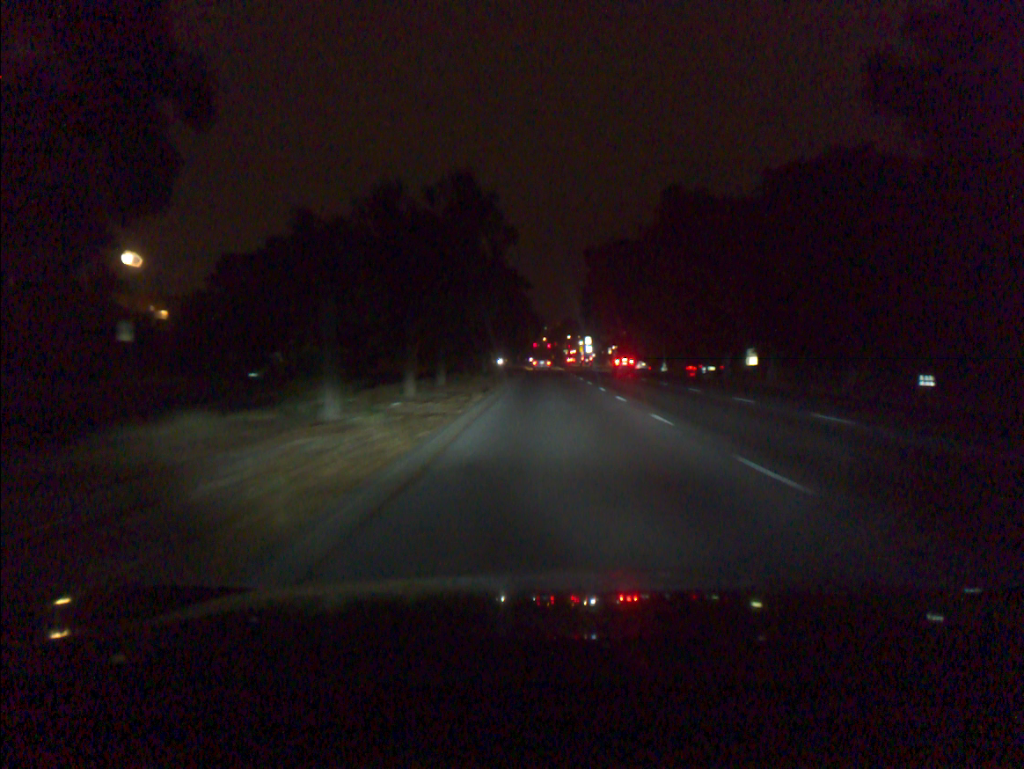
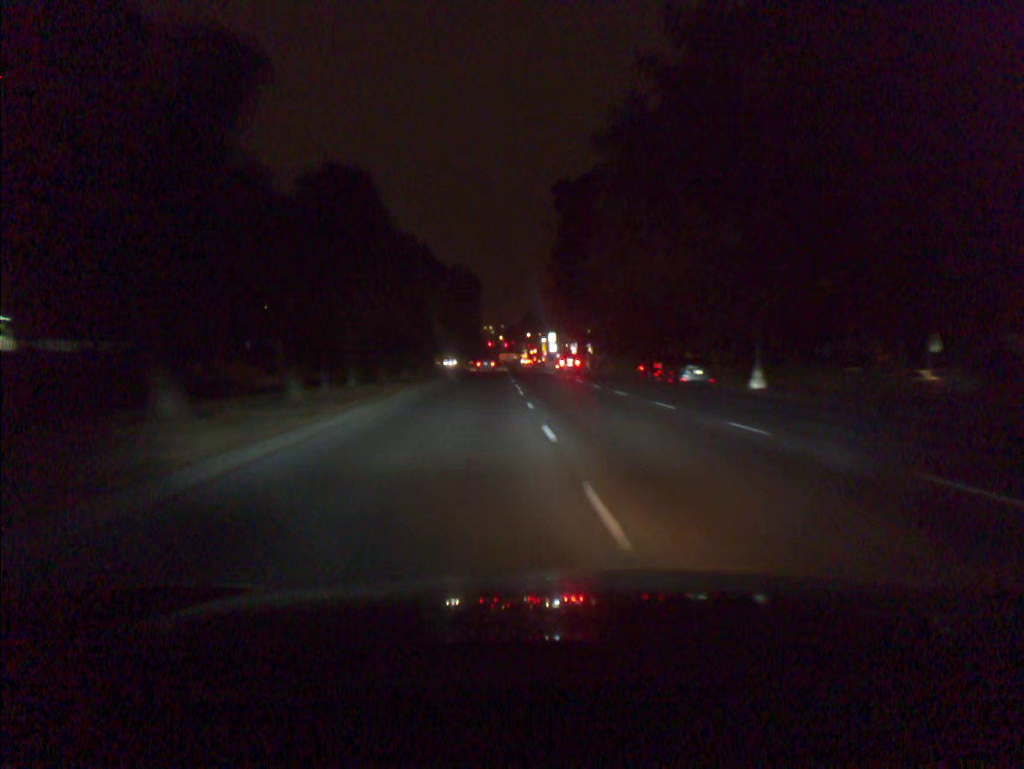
(+1.5, +45.9) m; +3°
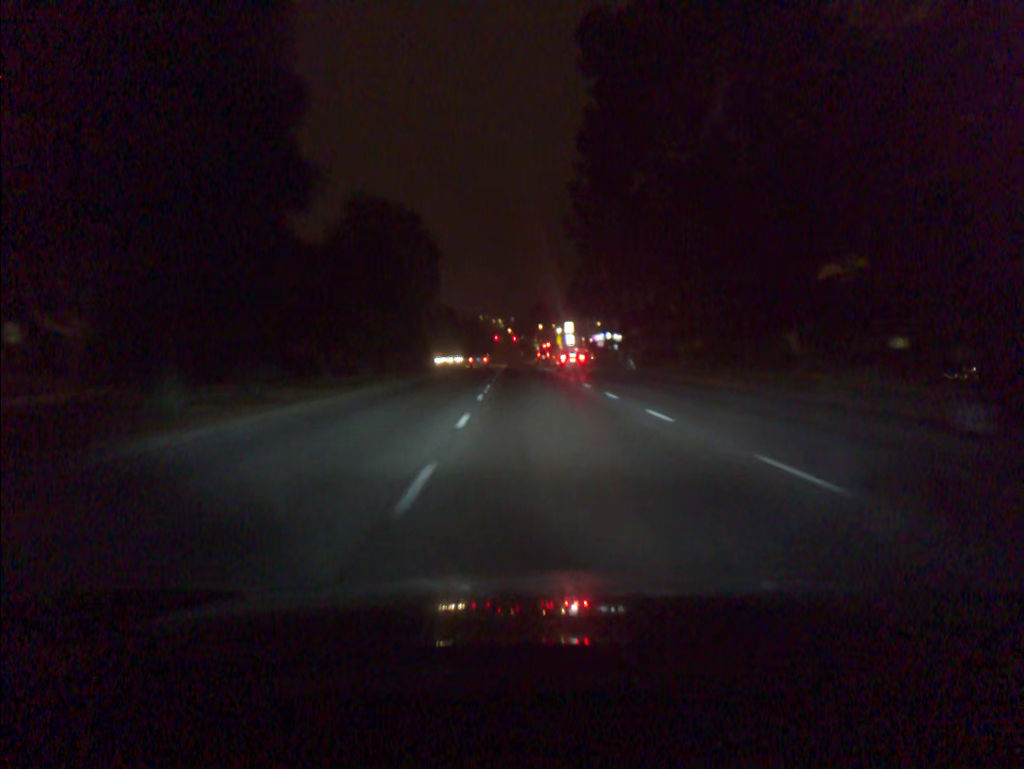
(-0.2, +35.2) m; -1°
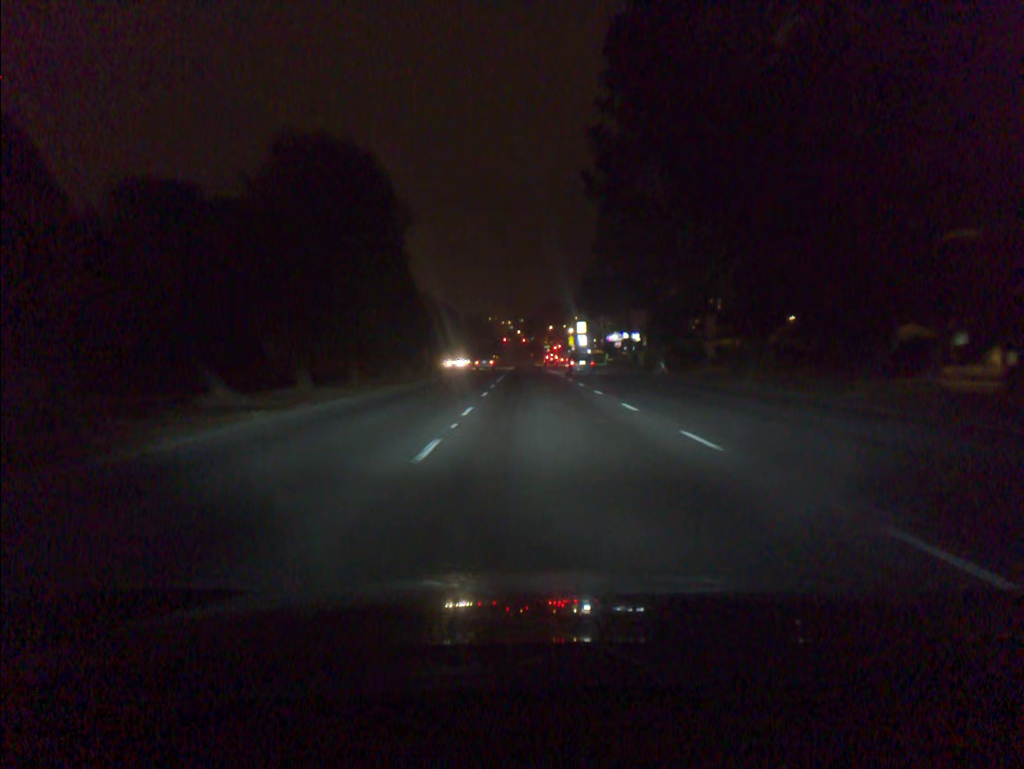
(-0.1, +11.3) m; -1°
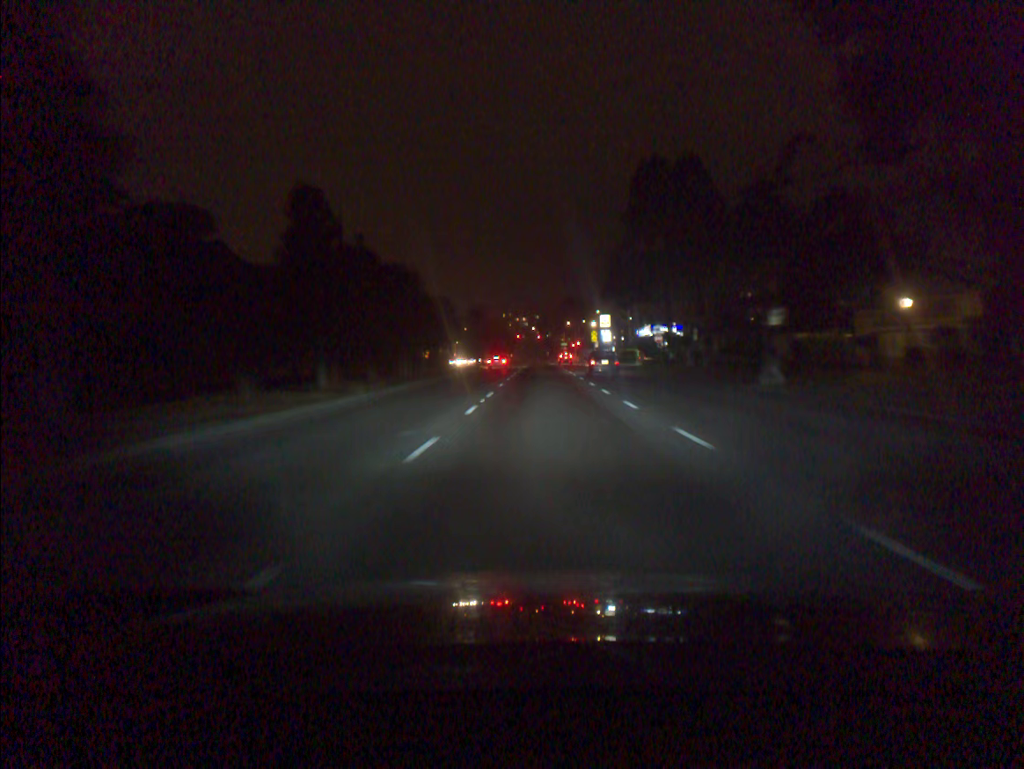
(-0.2, +21.8) m; -1°
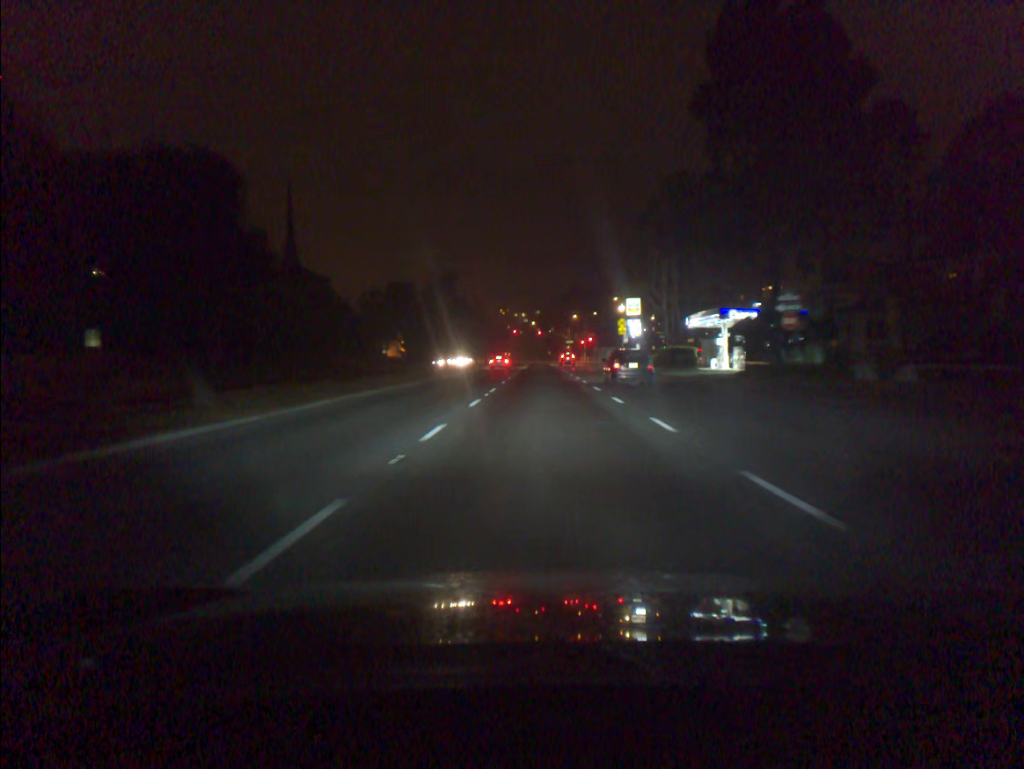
(-0.1, +40.5) m; 0°
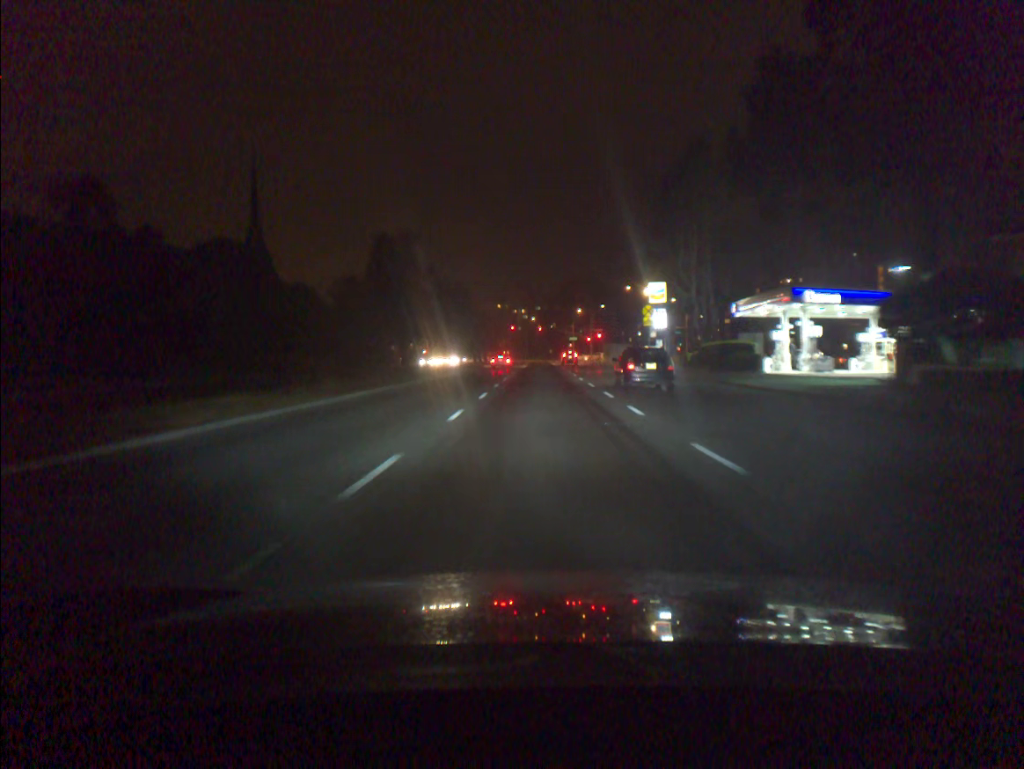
(0.0, +19.2) m; 0°
